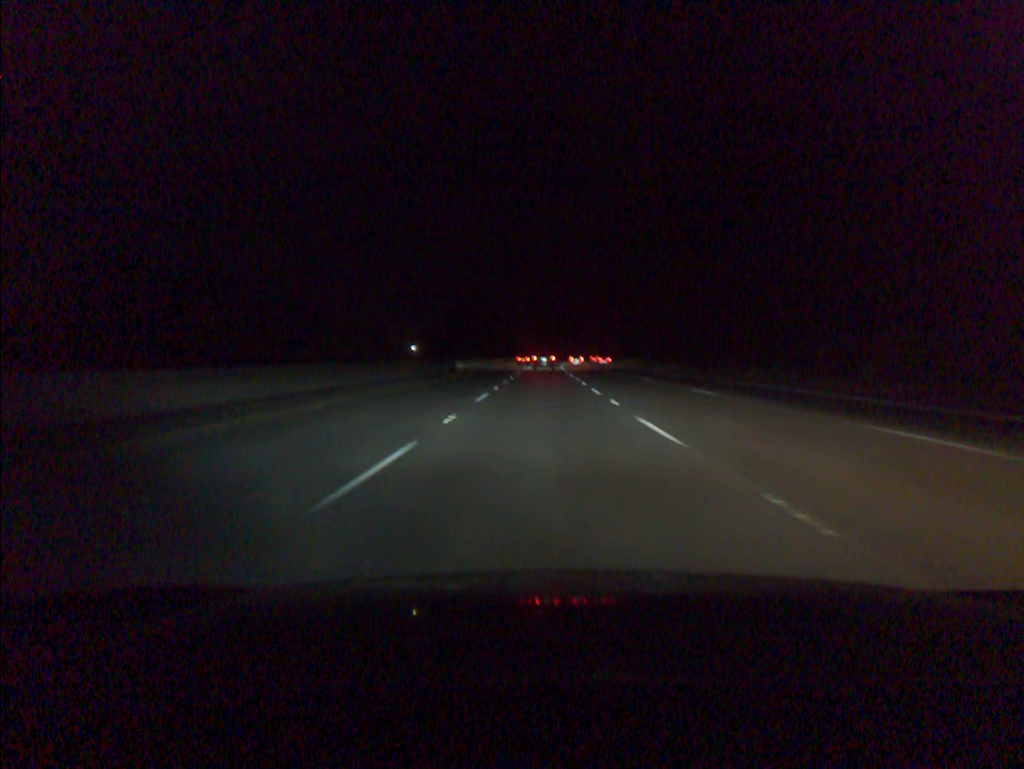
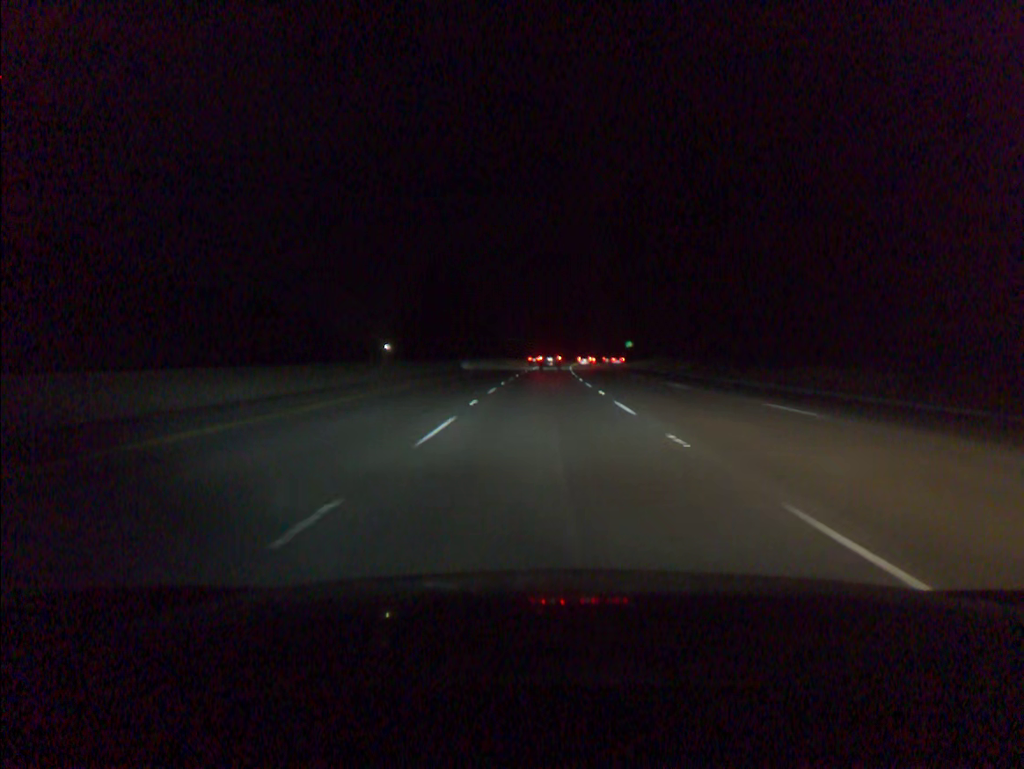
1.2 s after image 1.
(0.0, +38.4) m; 0°
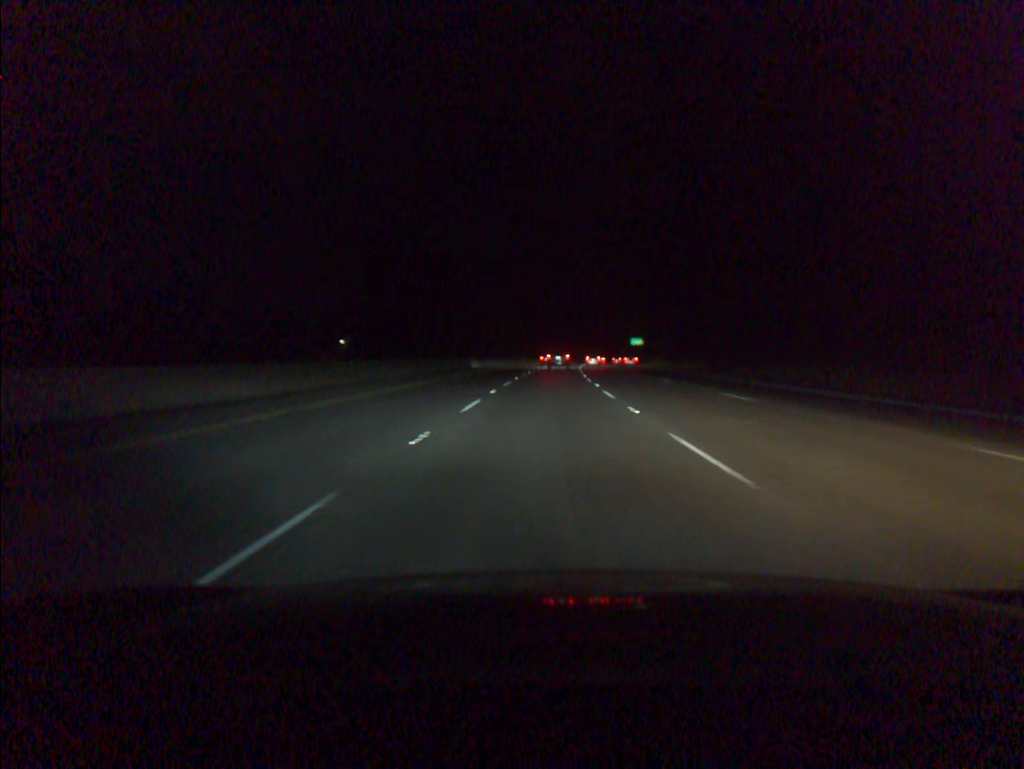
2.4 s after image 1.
(+0.2, +38.2) m; +1°
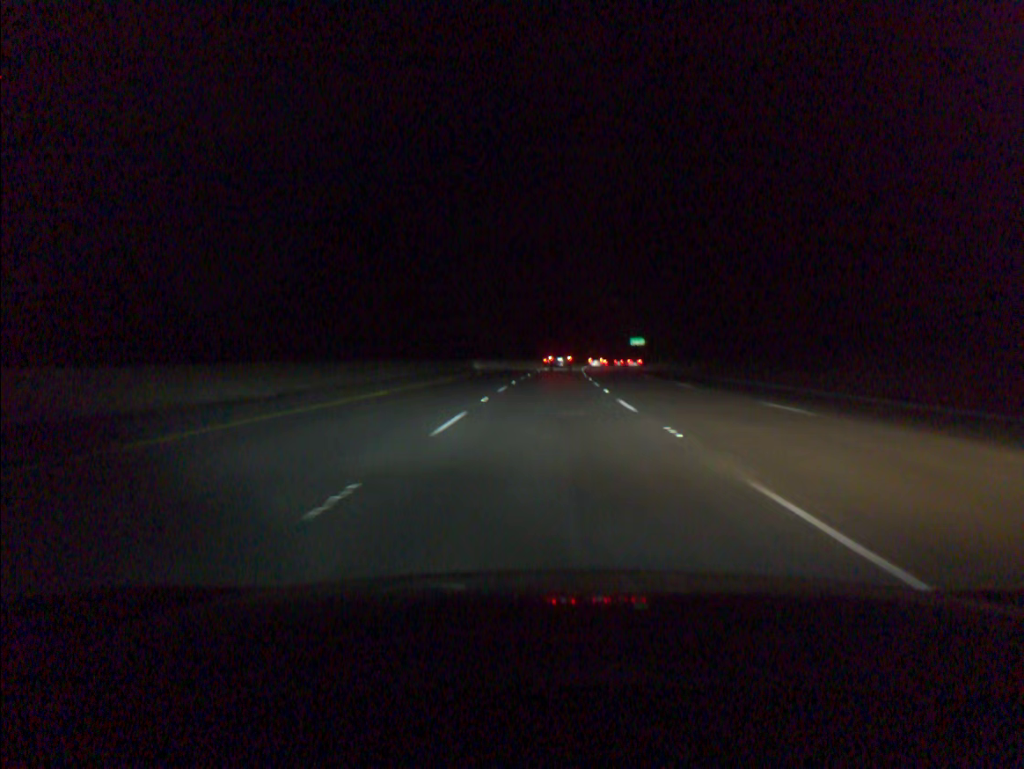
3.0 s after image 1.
(+0.1, +19.0) m; +1°
